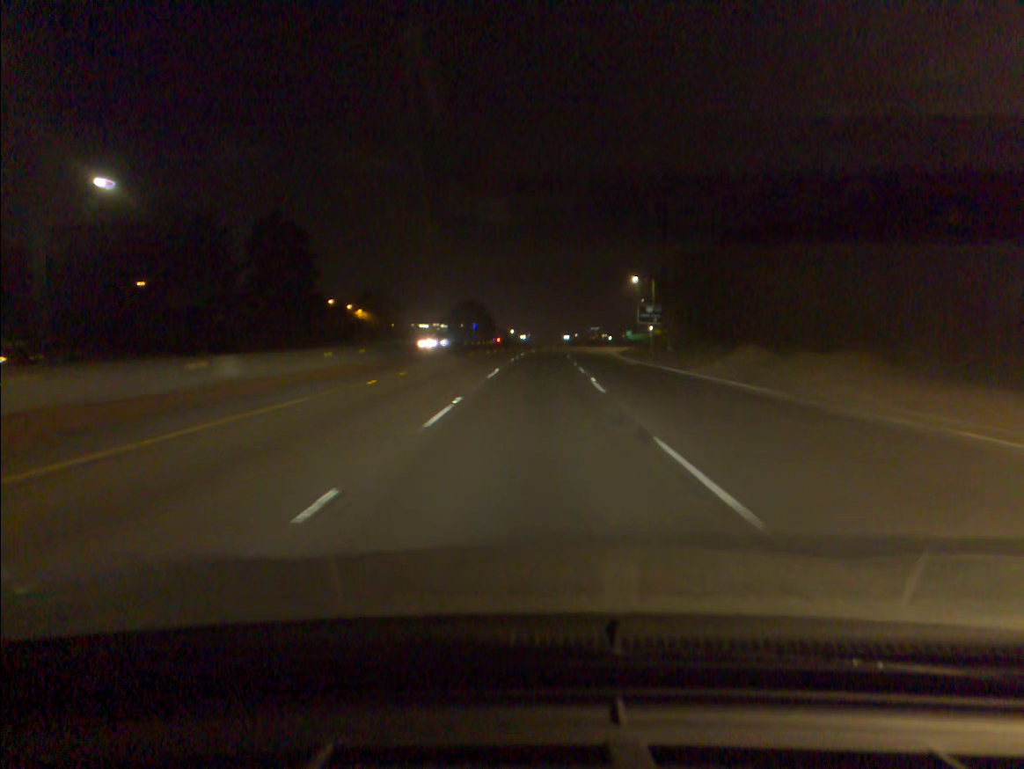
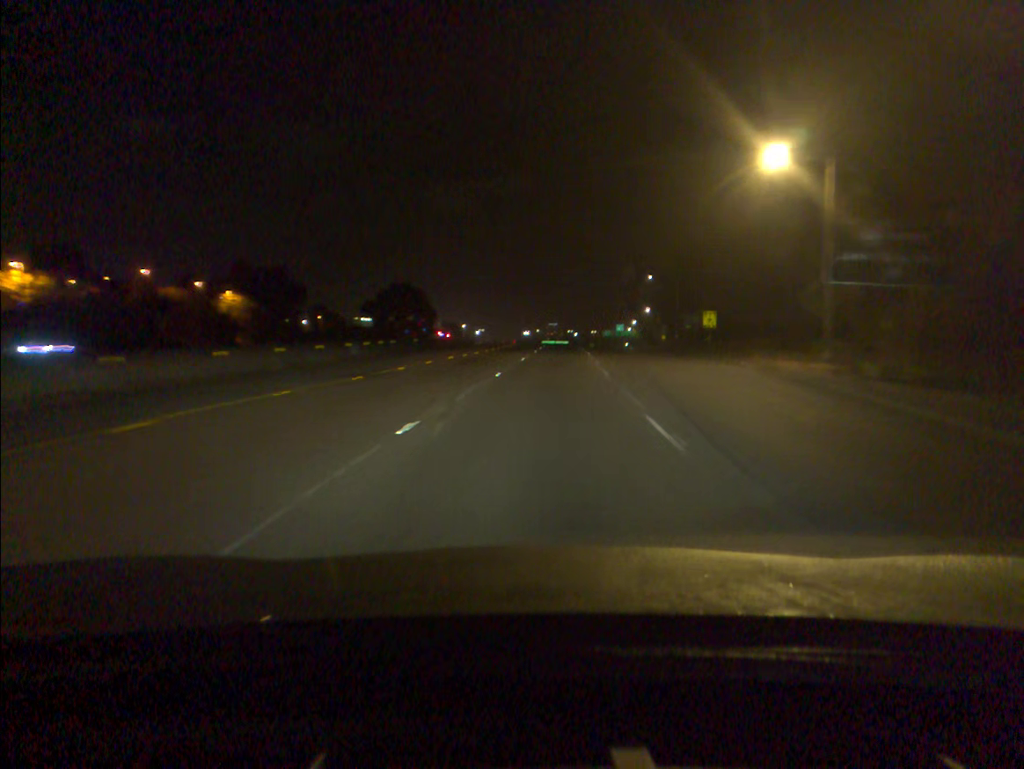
(+1.3, +65.9) m; +3°
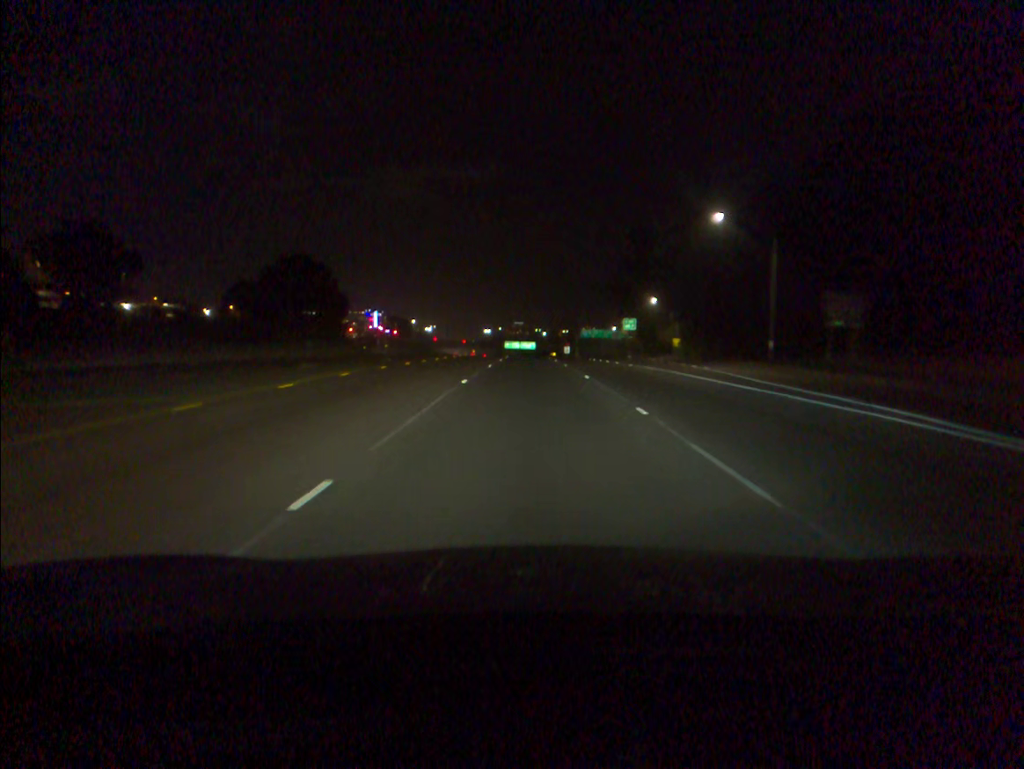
(+2.7, +65.2) m; +3°
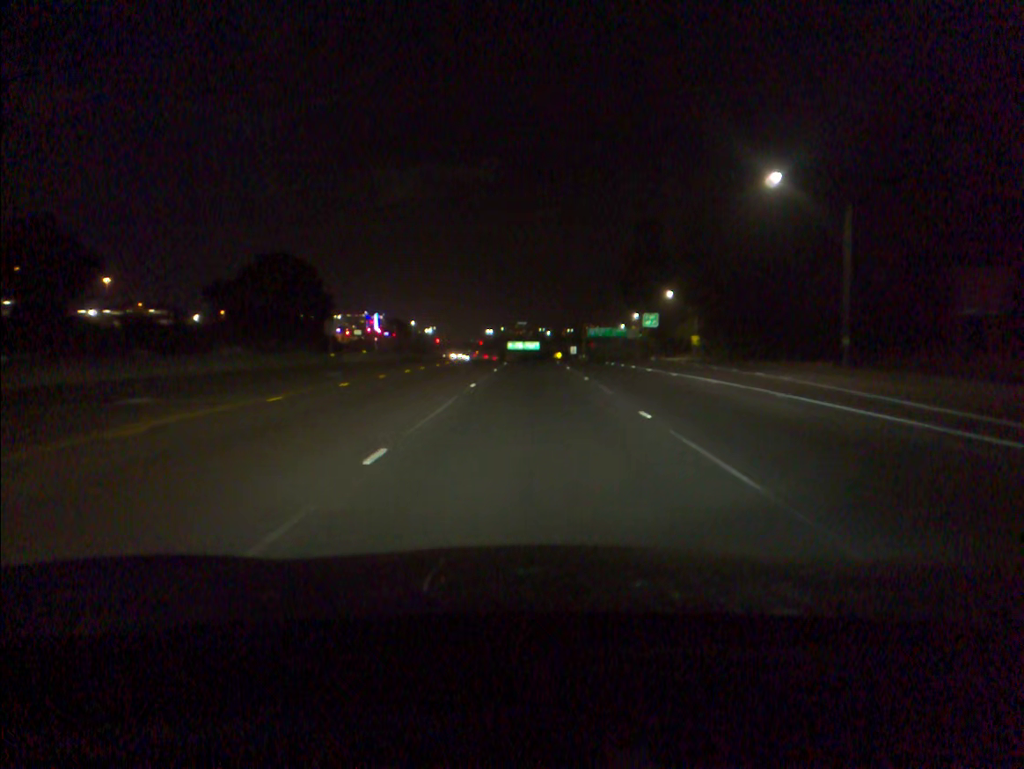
(0.0, +13.0) m; 0°
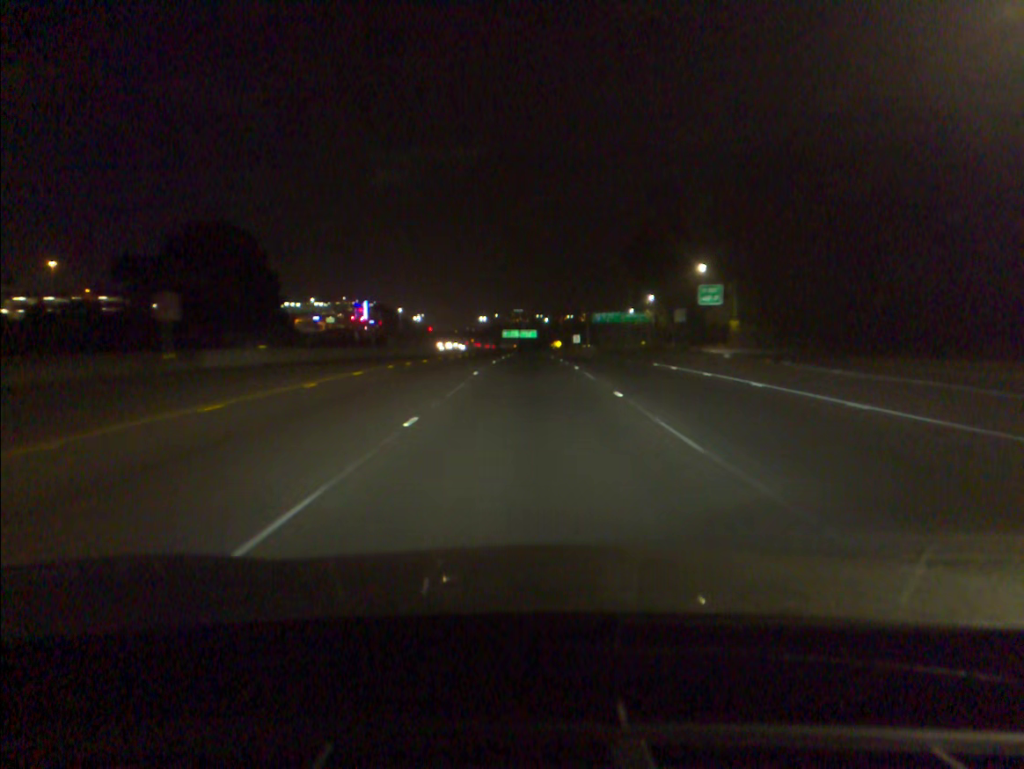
(0.0, +26.3) m; 0°
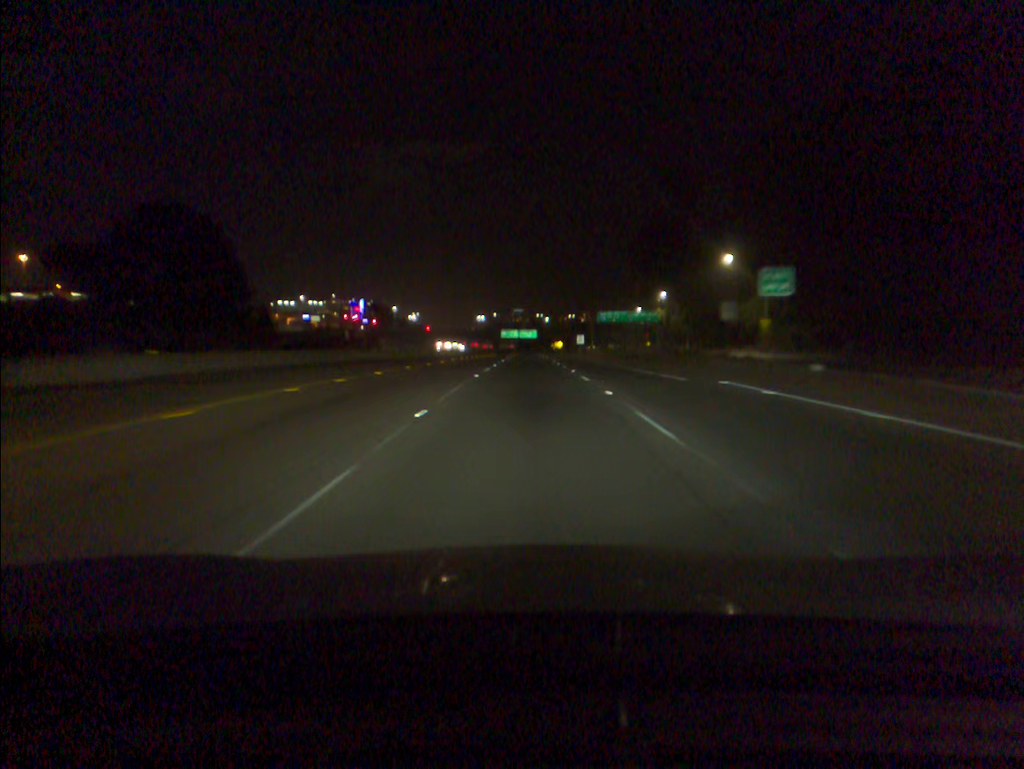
(0.0, +13.2) m; 0°
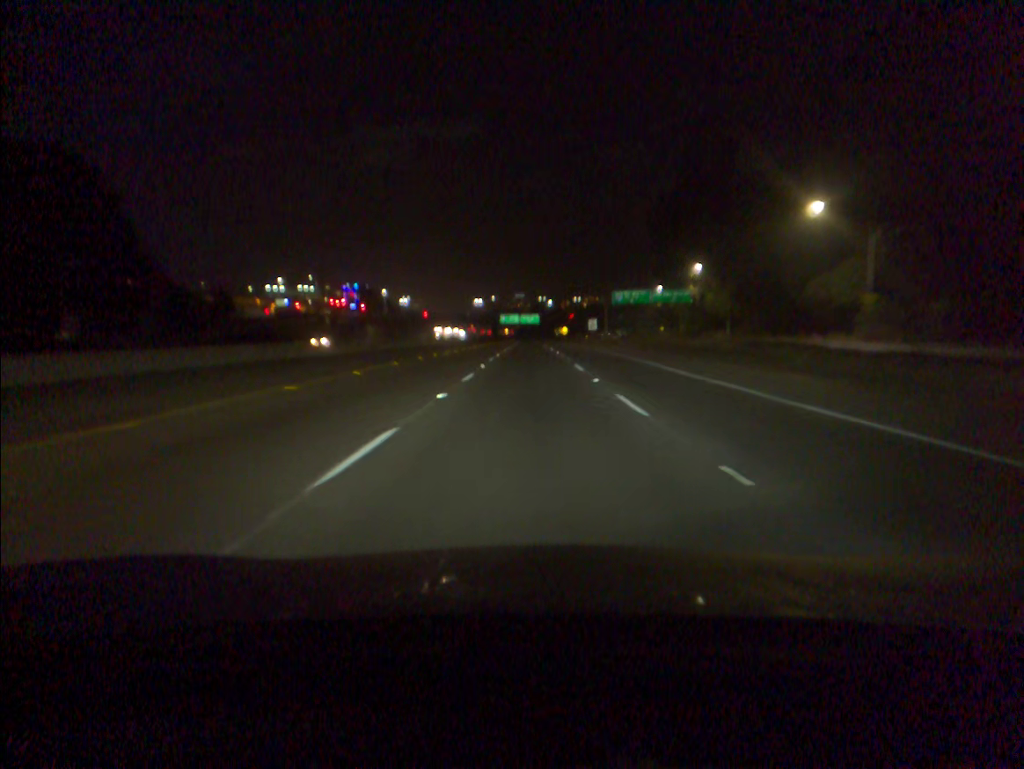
(0.0, +26.5) m; 0°
